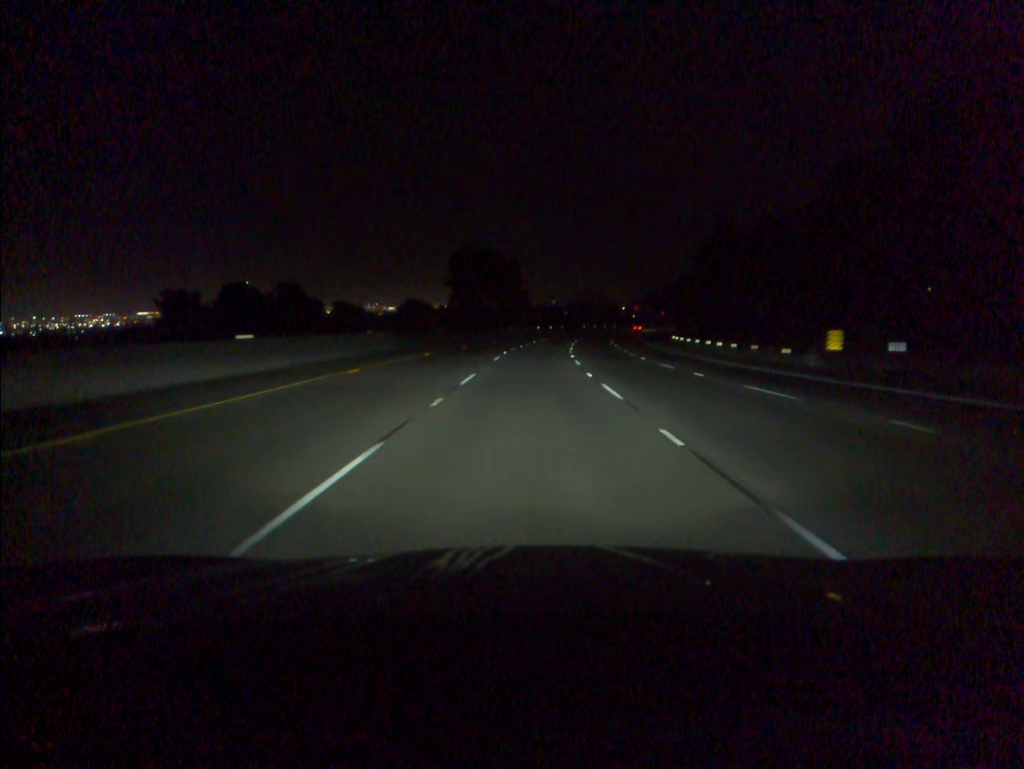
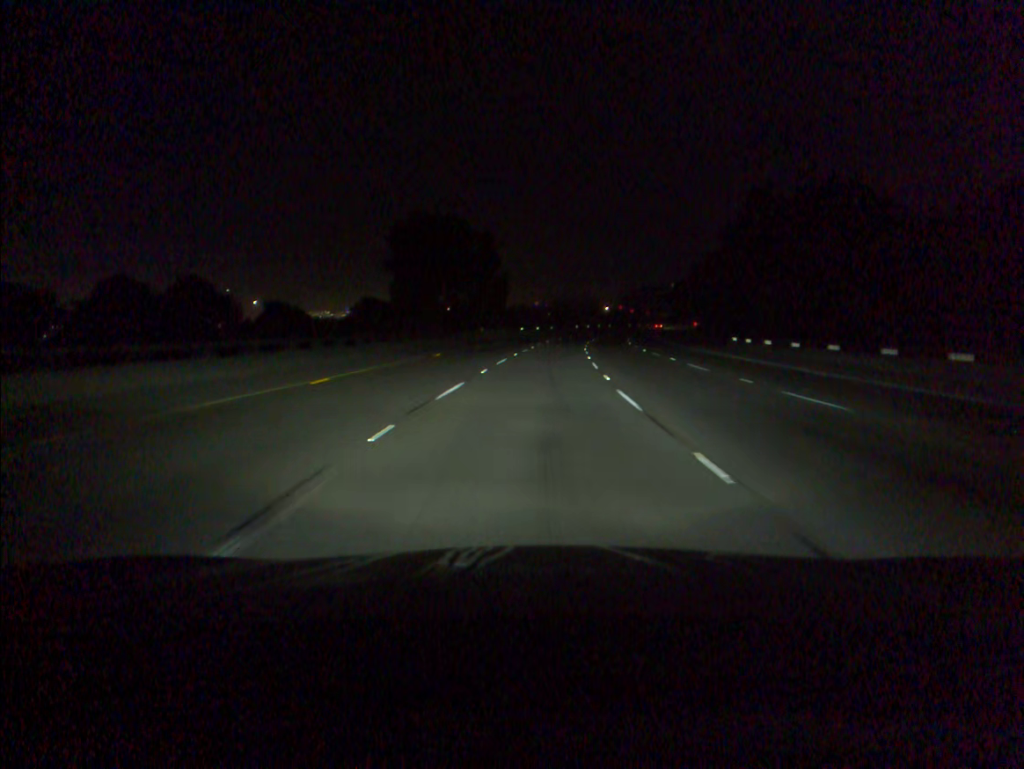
(+0.2, +33.5) m; +1°
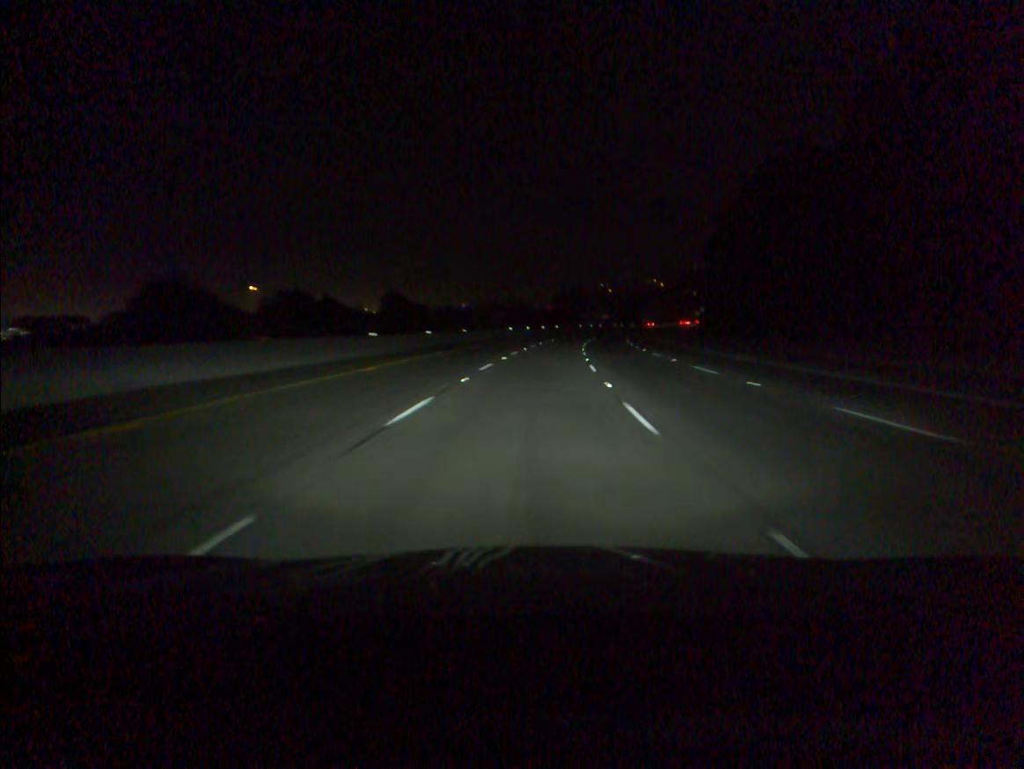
(+3.0, +66.8) m; +5°
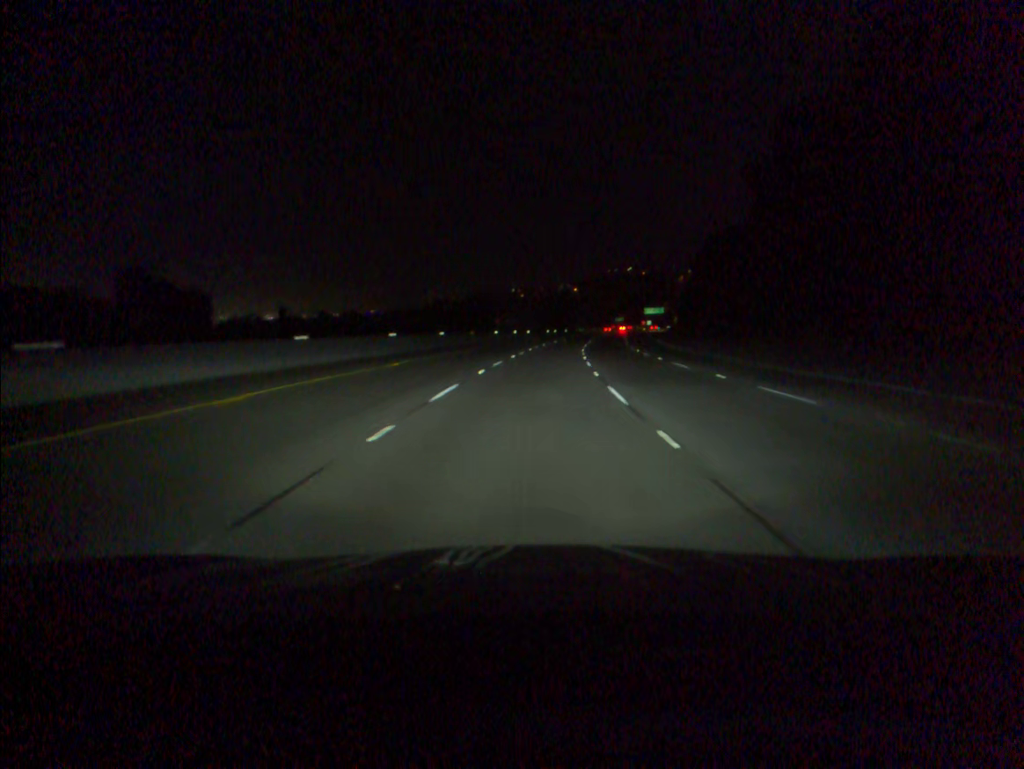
(+4.8, +83.4) m; +7°
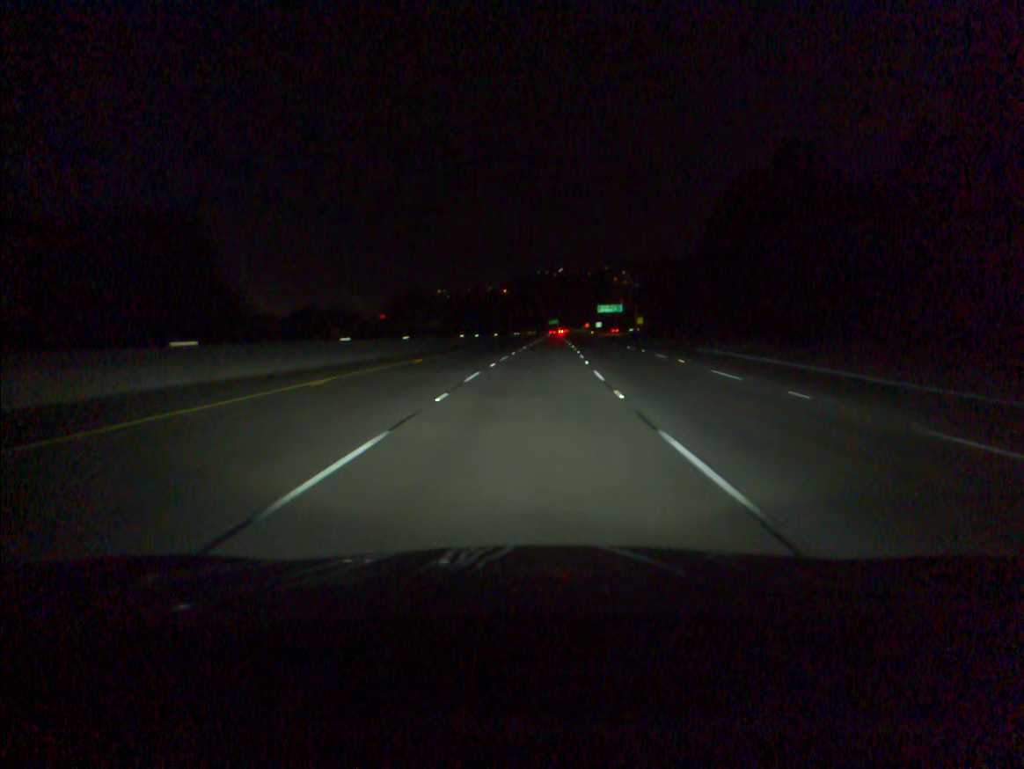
(+3.0, +67.2) m; +5°
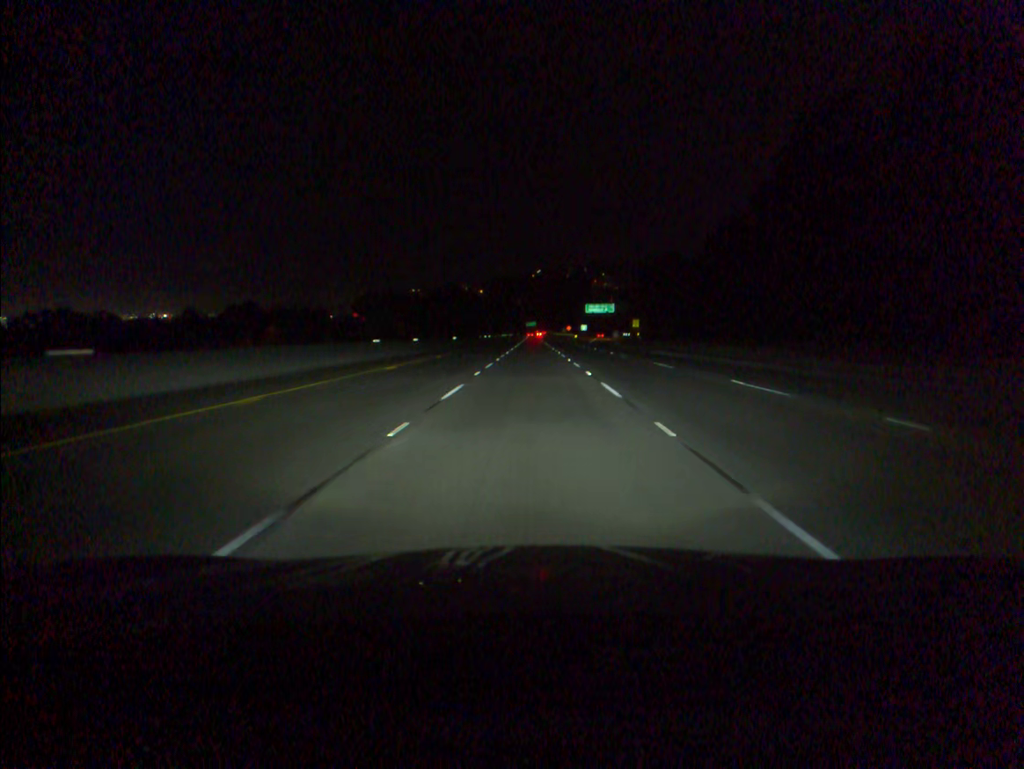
(+0.5, +33.8) m; +2°
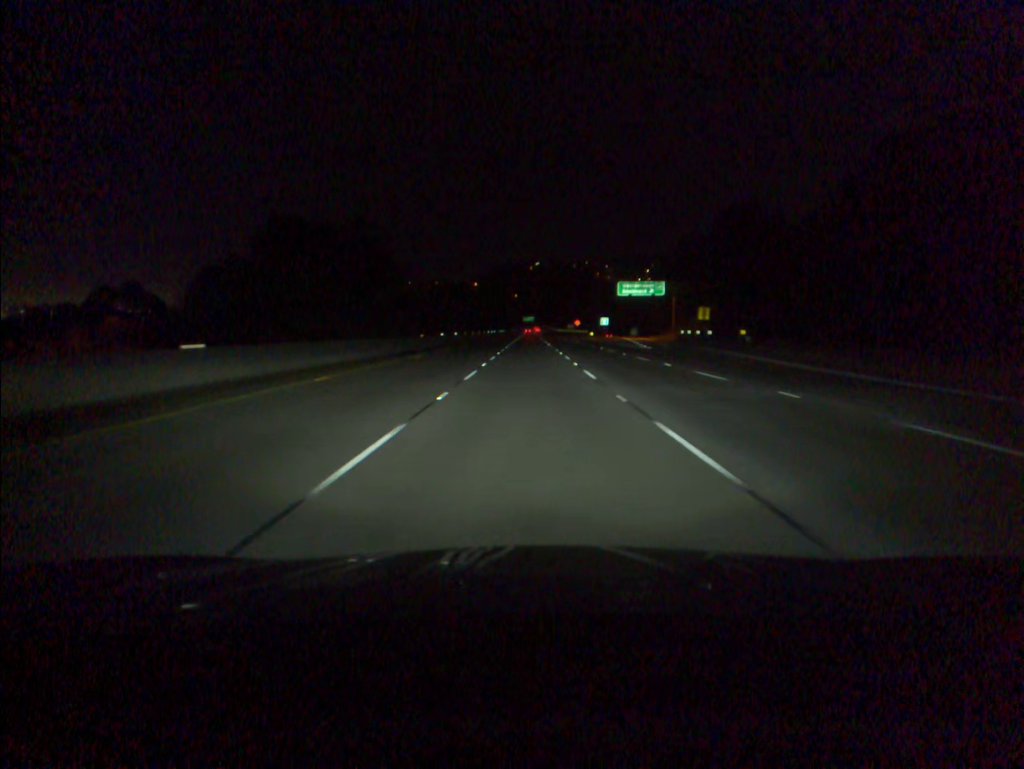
(+0.3, +67.7) m; 0°
